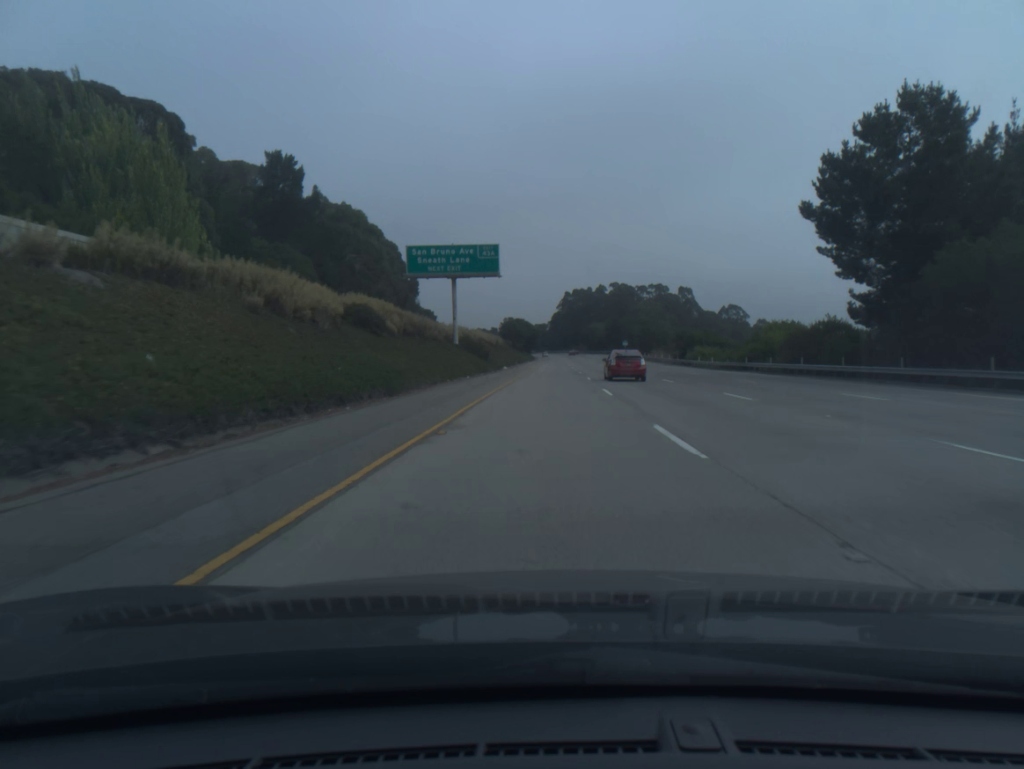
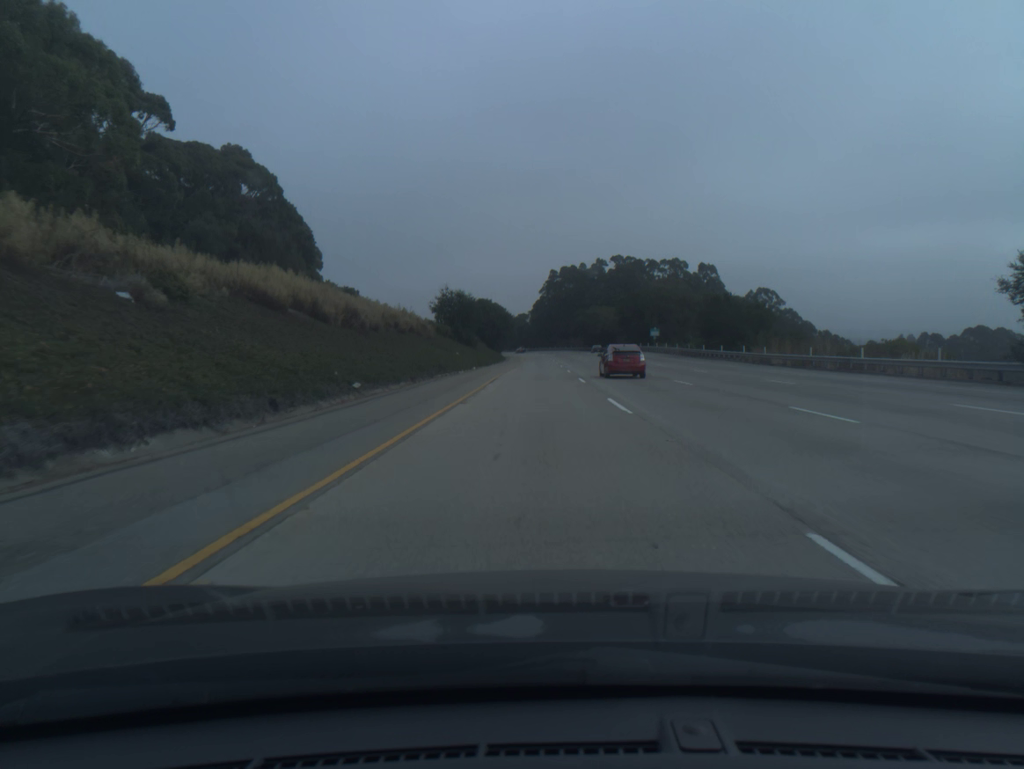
(+1.5, +81.3) m; +1°
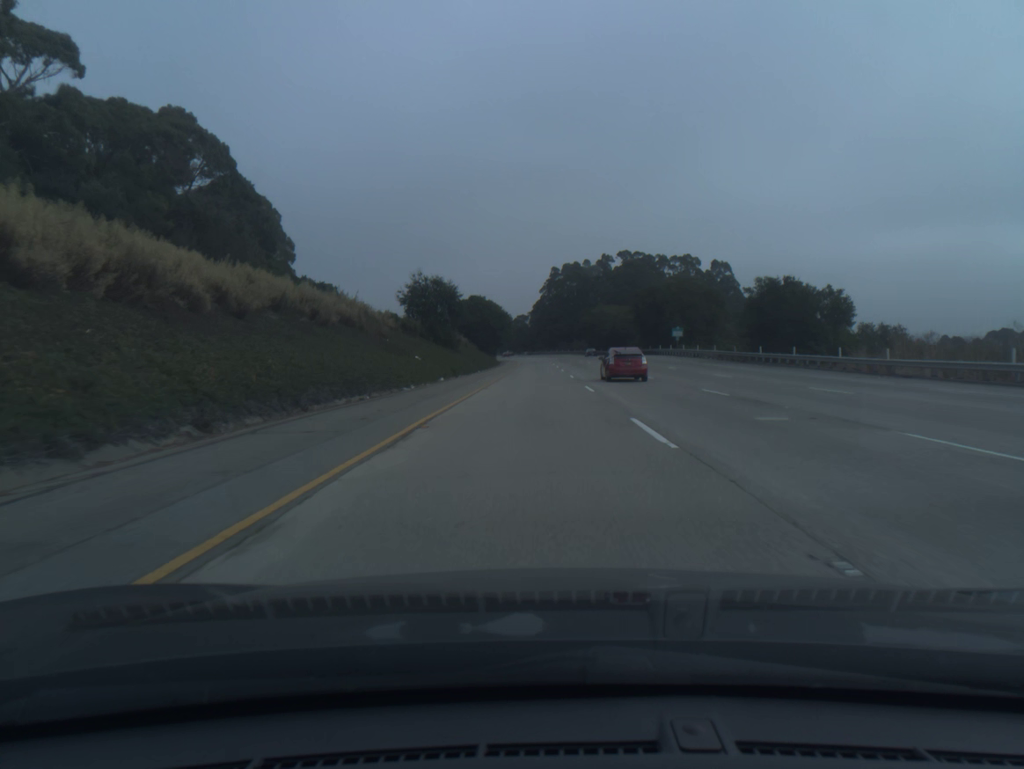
(0.0, +20.3) m; 0°
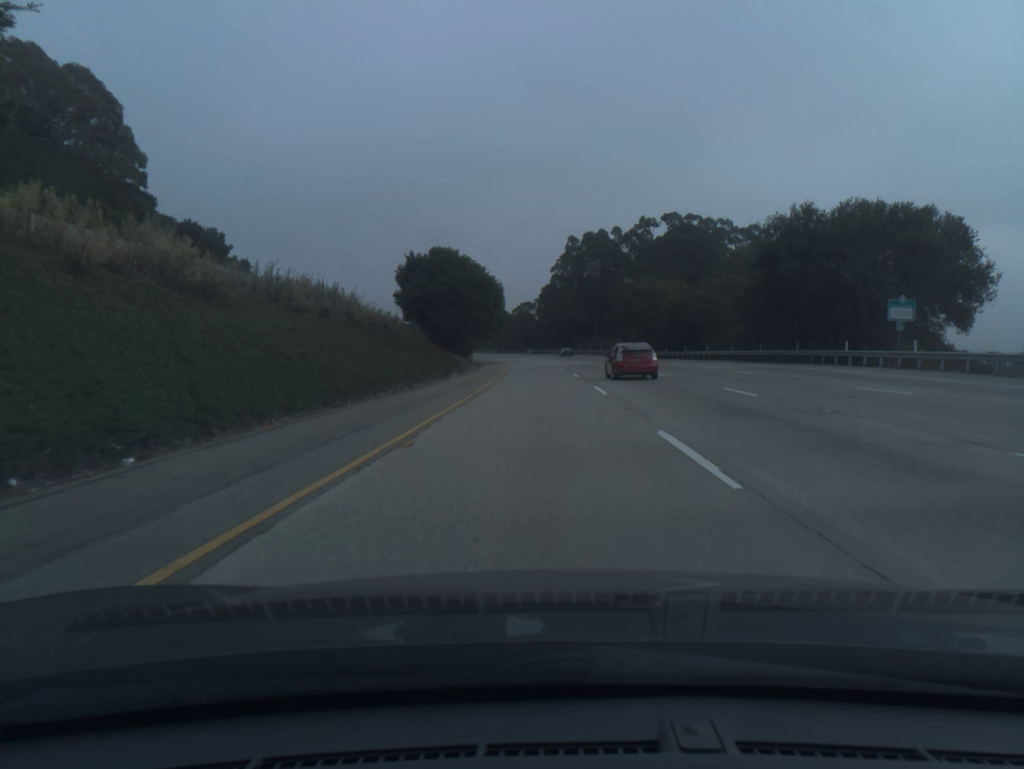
(-0.2, +60.9) m; -1°
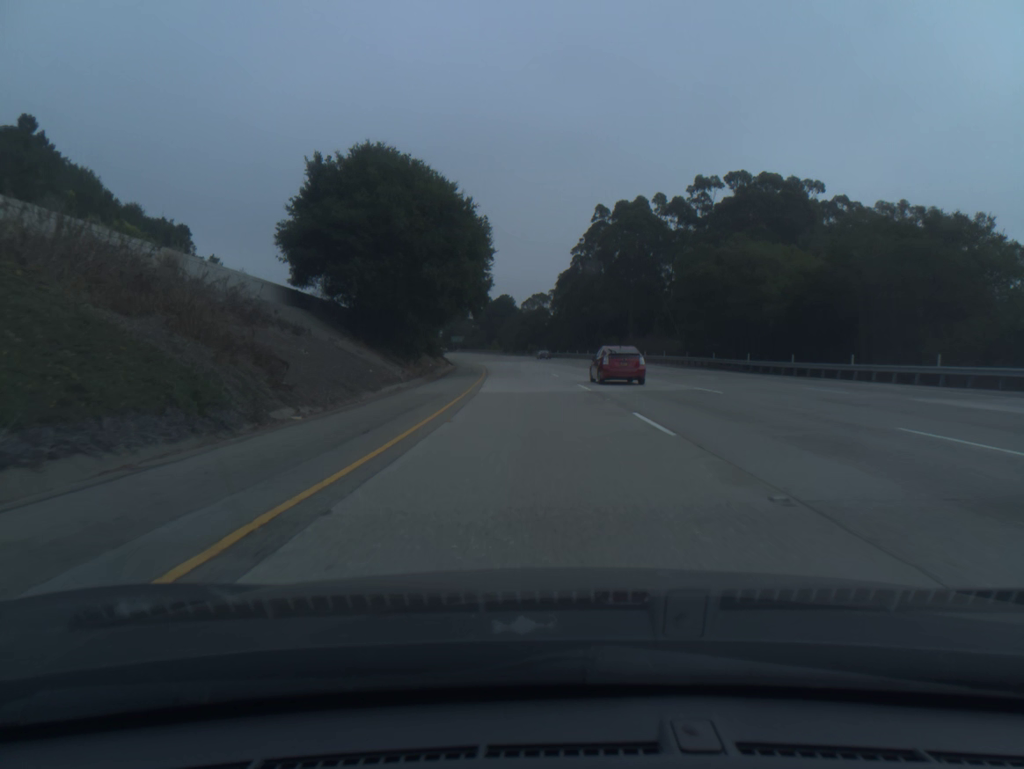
(-0.3, +40.5) m; -1°
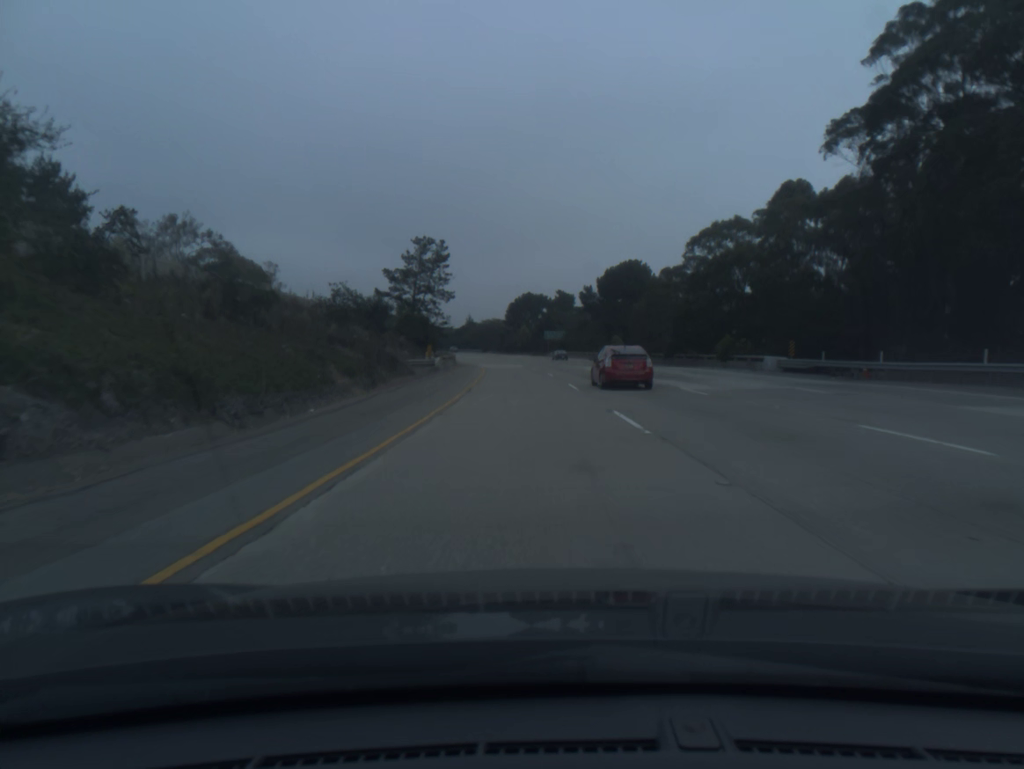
(-6.9, +100.3) m; -8°
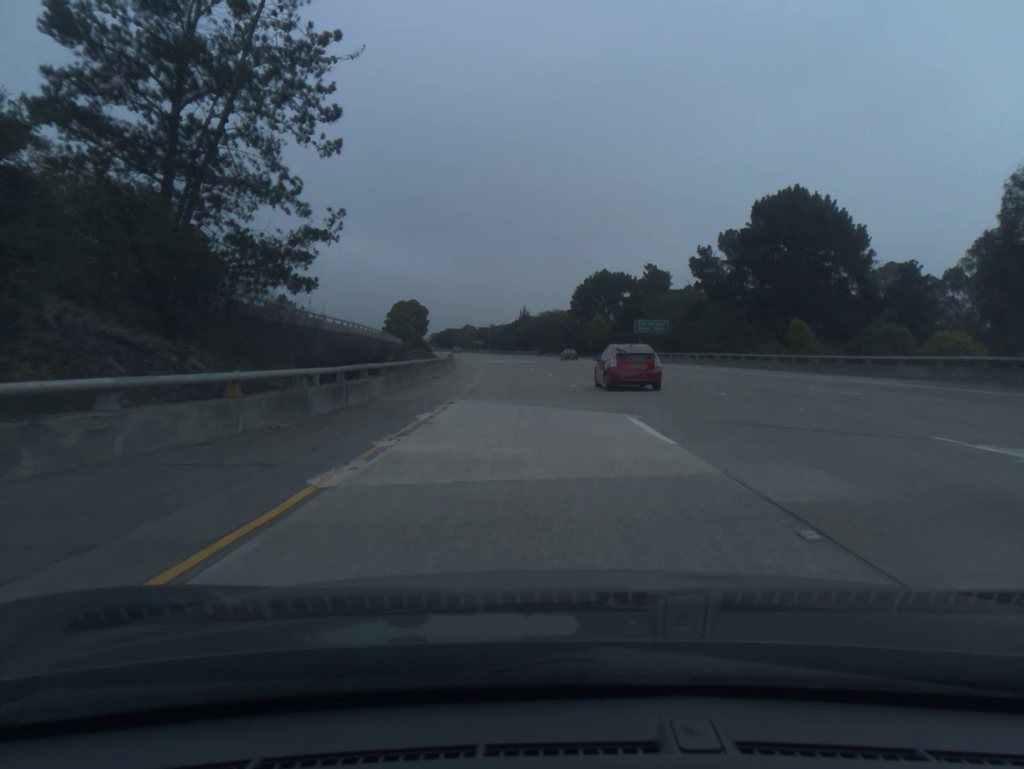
(-2.5, +60.0) m; -5°
